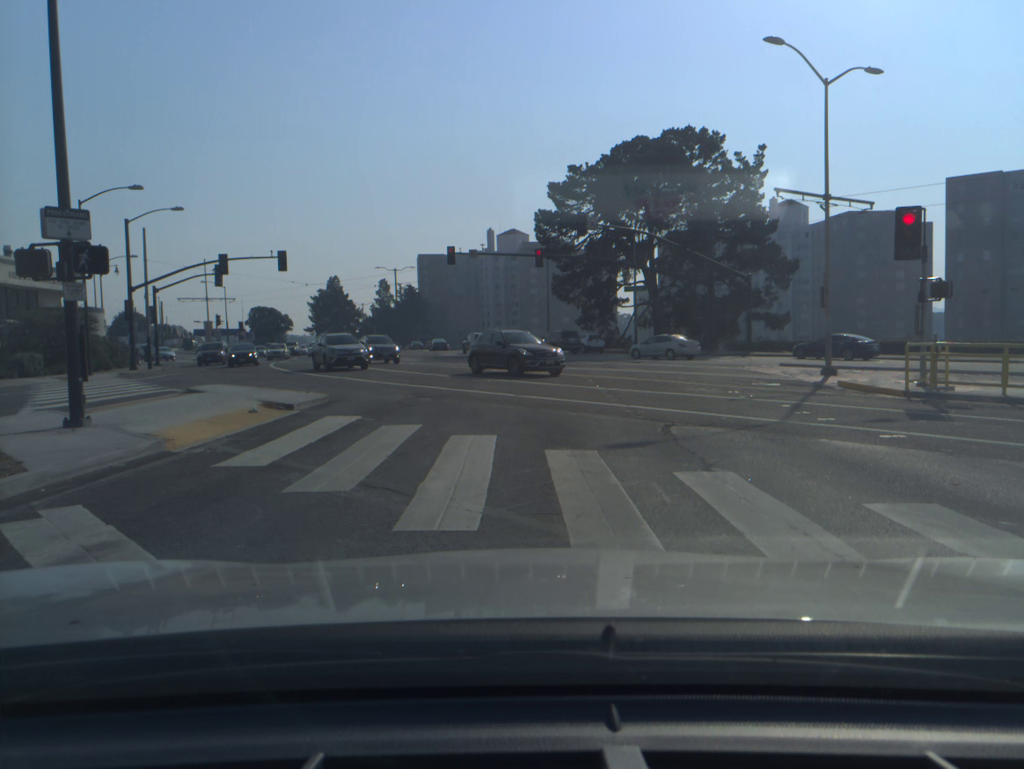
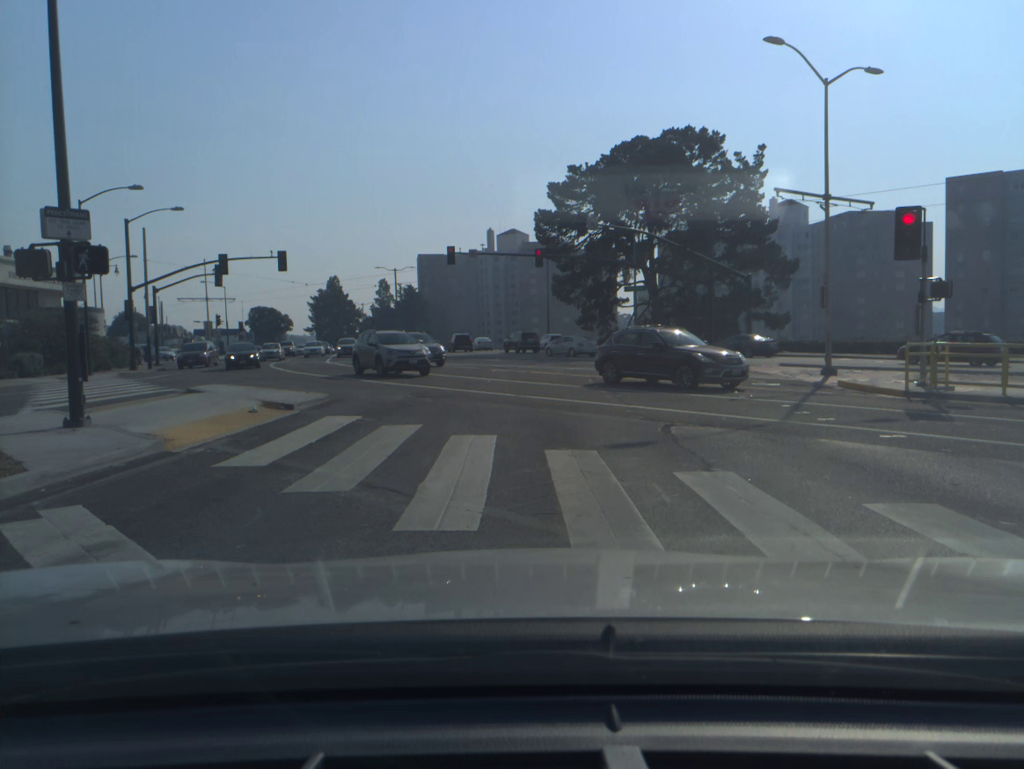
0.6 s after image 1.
(0.0, 0.0) m; 0°
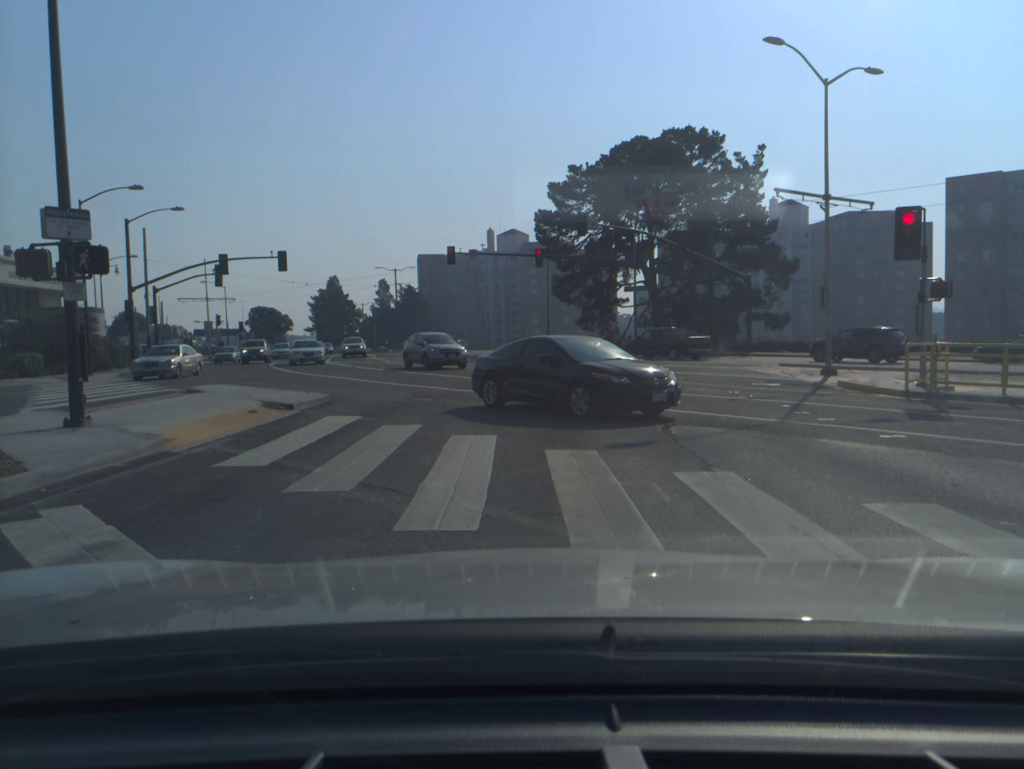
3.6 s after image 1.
(0.0, 0.0) m; 0°
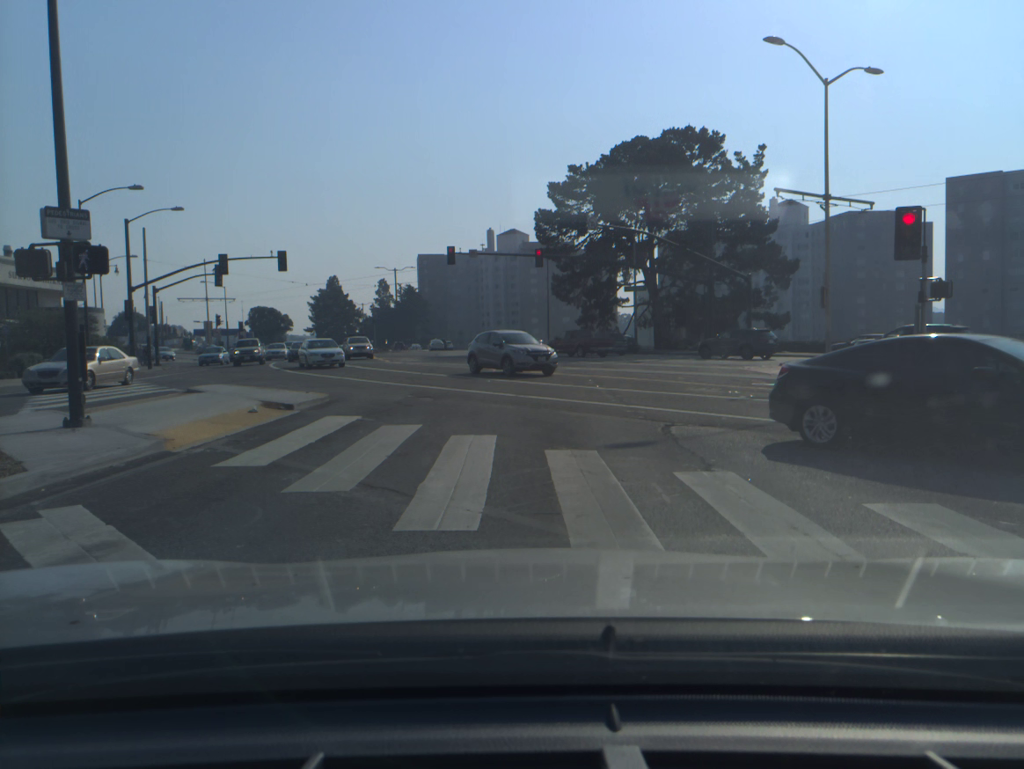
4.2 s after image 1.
(0.0, 0.0) m; 0°
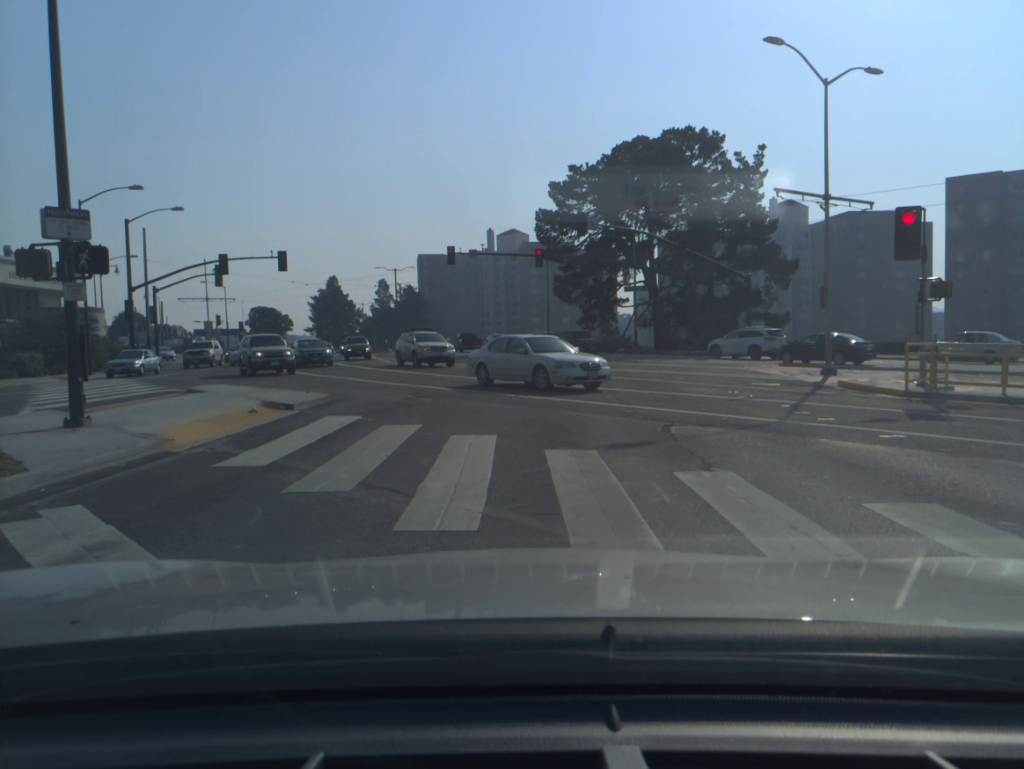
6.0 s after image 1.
(0.0, 0.0) m; 0°
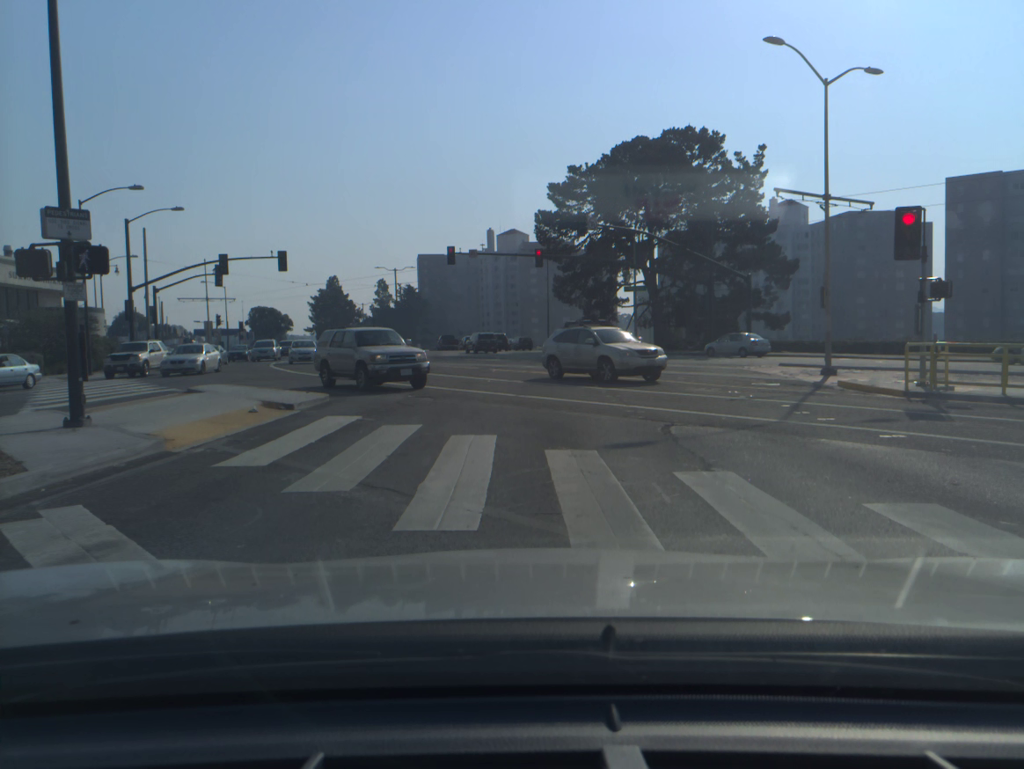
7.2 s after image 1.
(0.0, 0.0) m; 0°
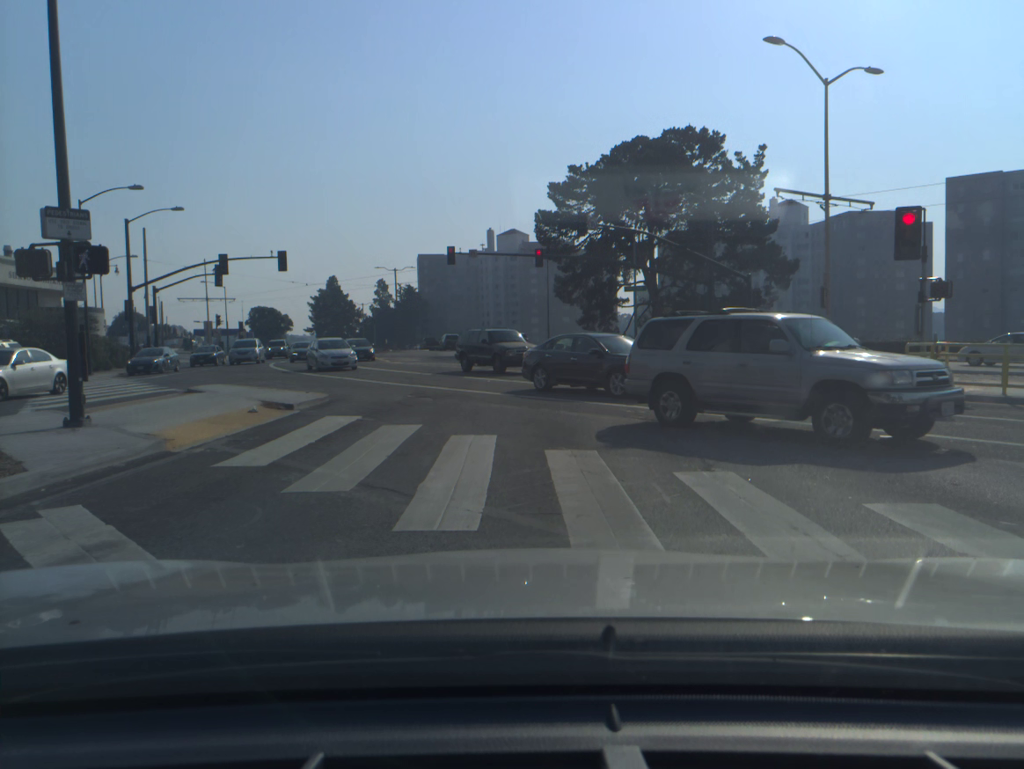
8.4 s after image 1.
(0.0, 0.0) m; 0°
